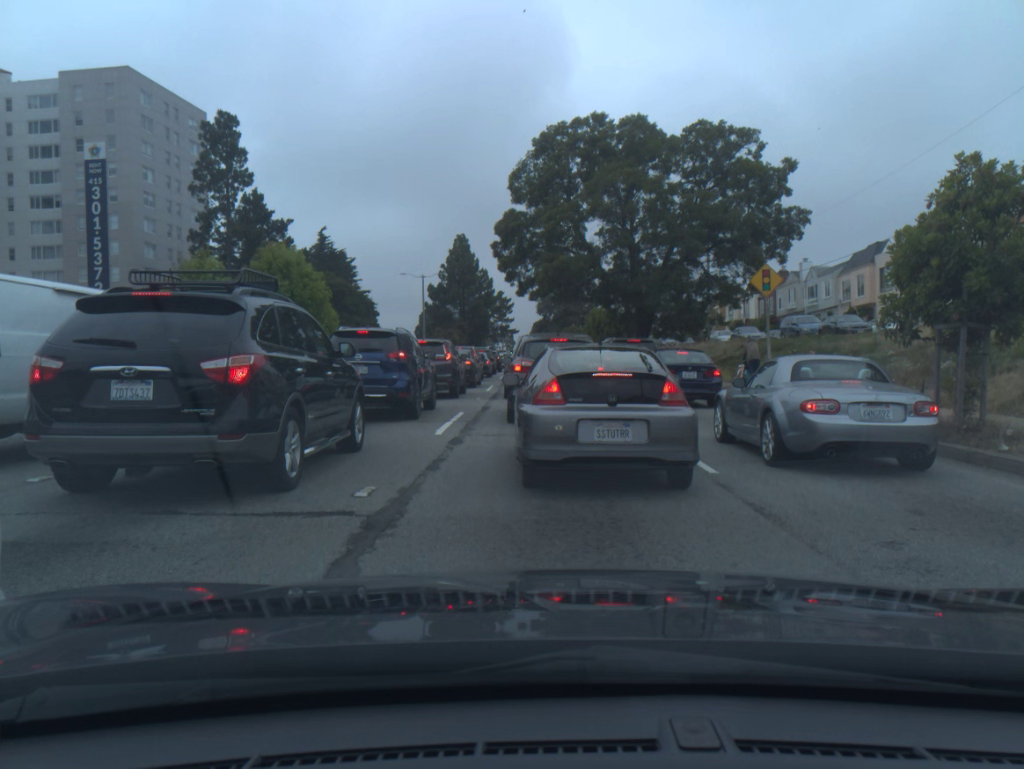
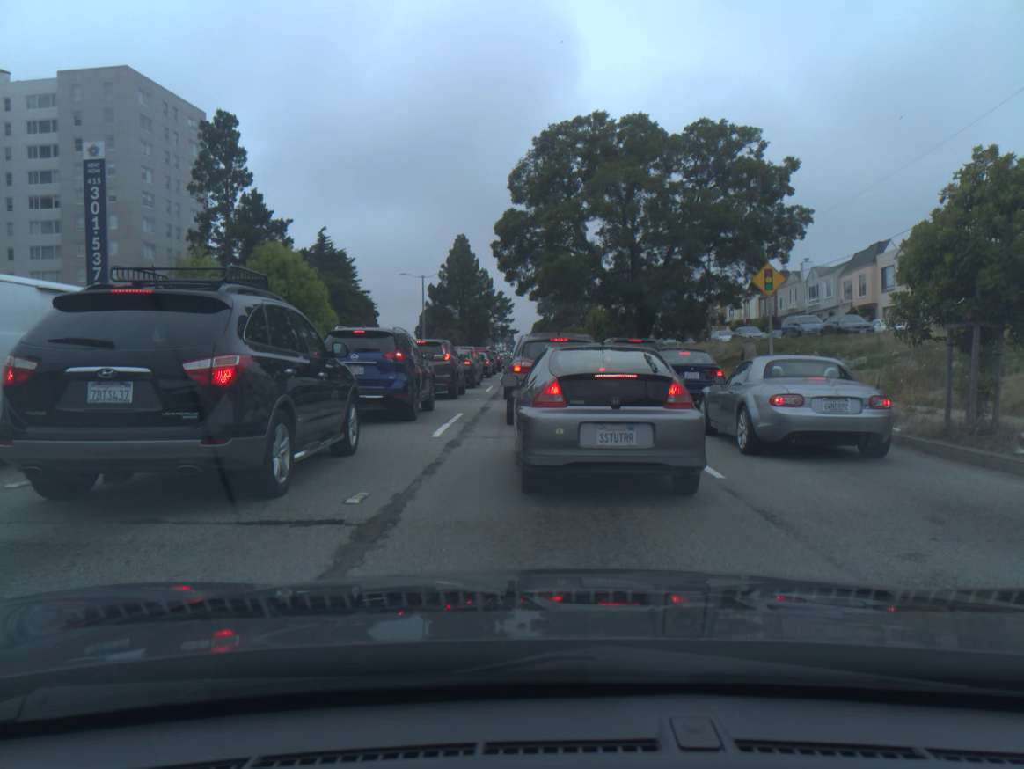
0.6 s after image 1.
(0.0, +0.3) m; 0°
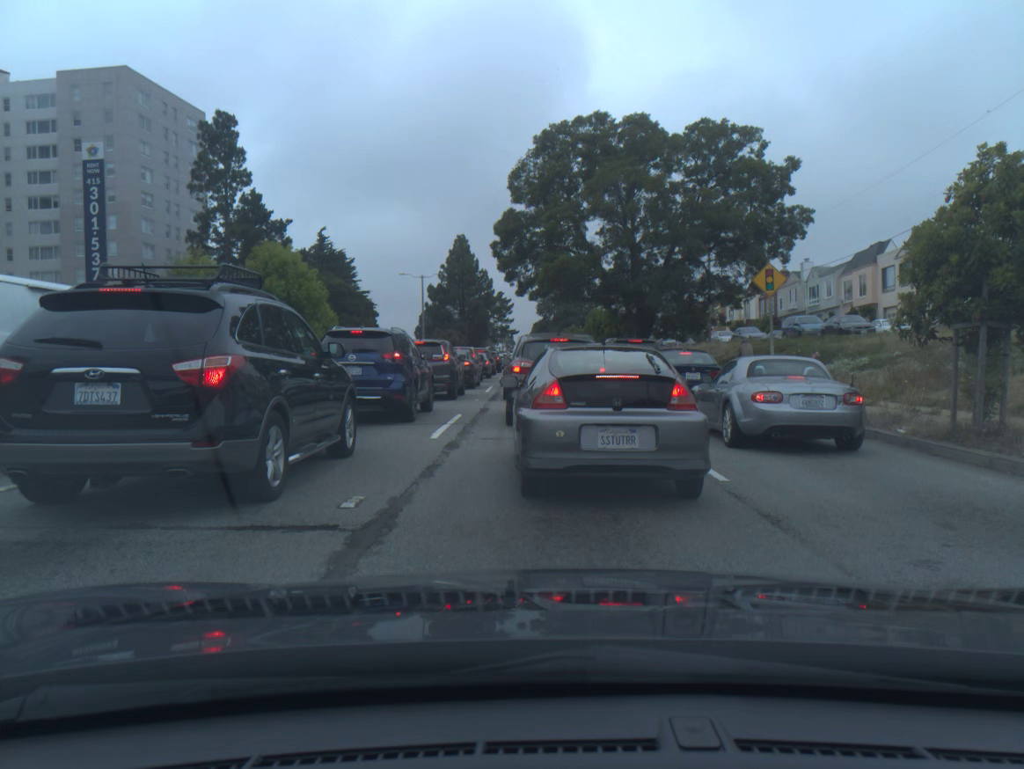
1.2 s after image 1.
(0.0, +0.2) m; 0°
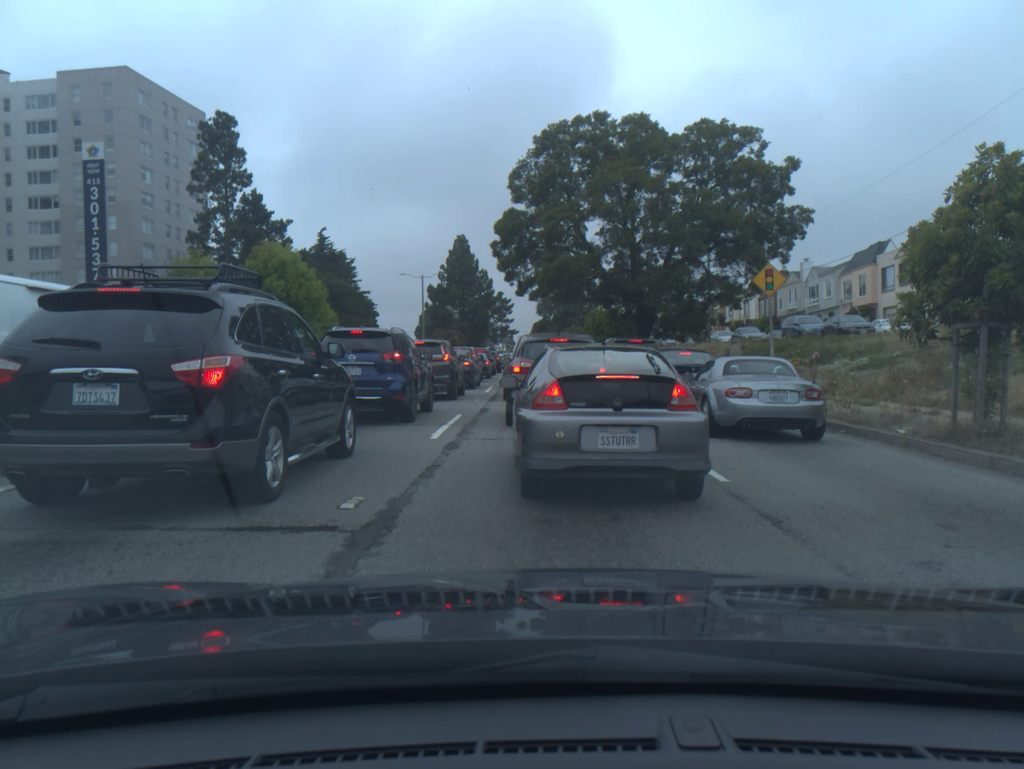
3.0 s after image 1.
(0.0, 0.0) m; 0°
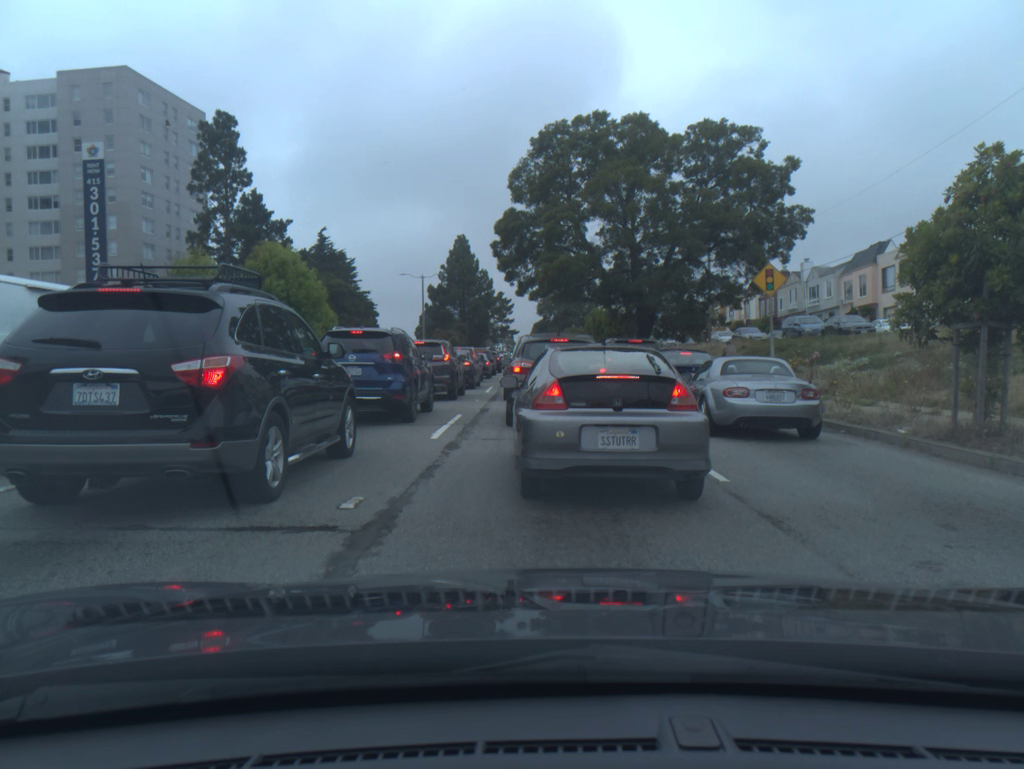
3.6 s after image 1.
(0.0, 0.0) m; 0°
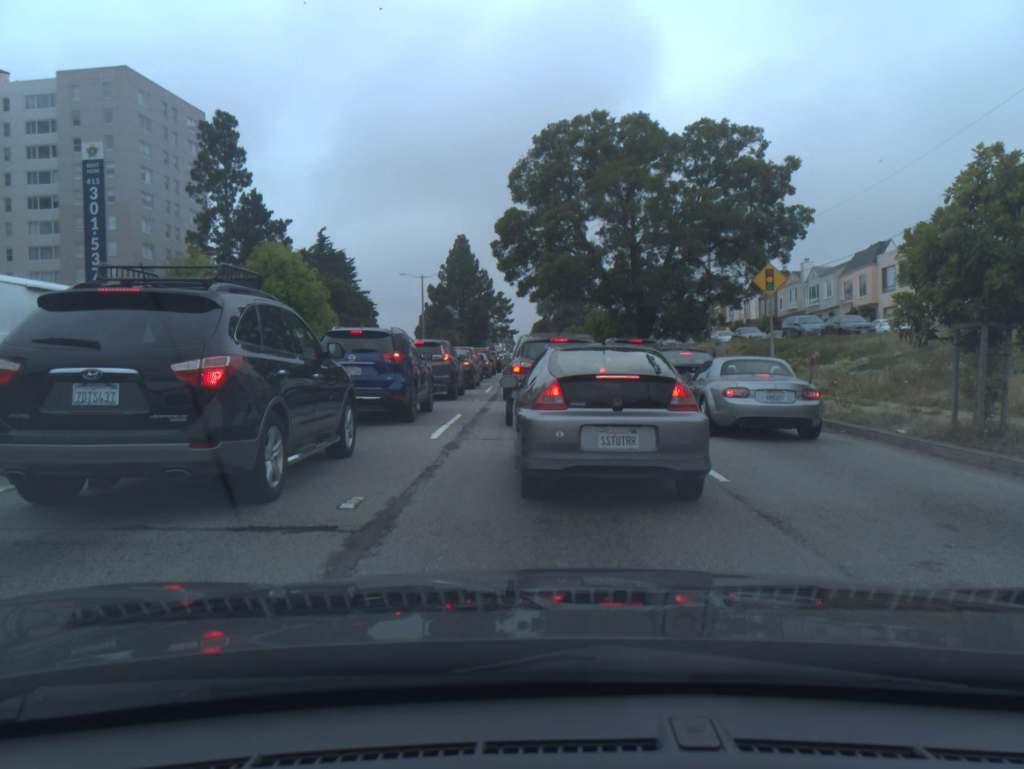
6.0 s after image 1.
(0.0, 0.0) m; 0°
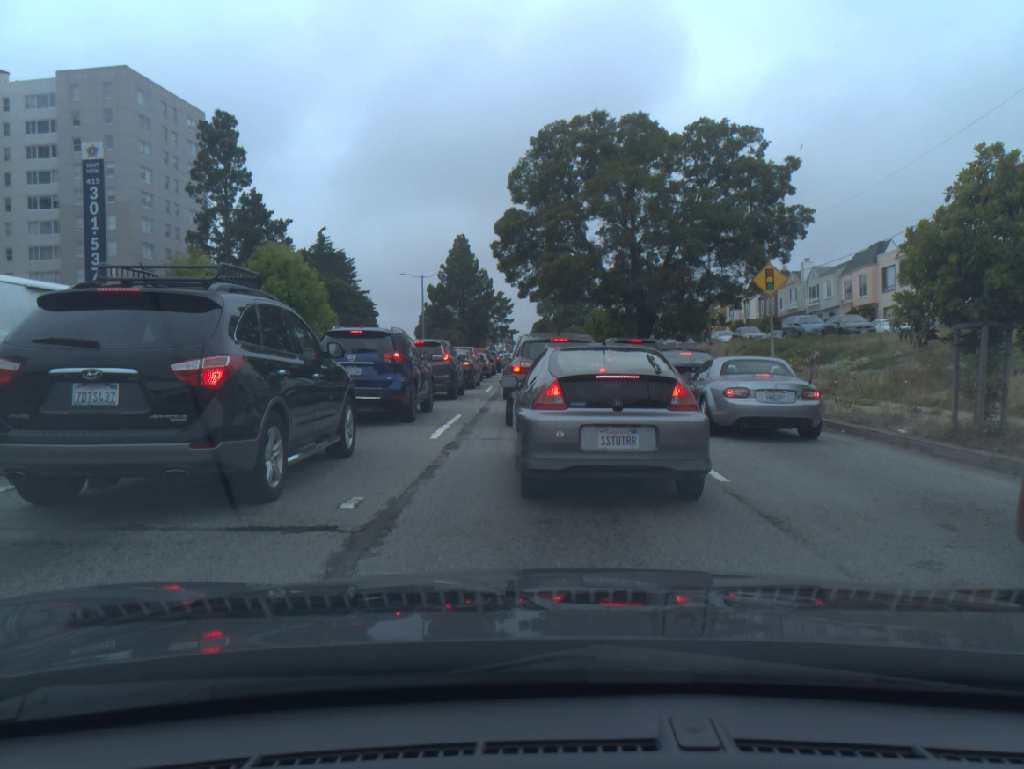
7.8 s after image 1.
(0.0, 0.0) m; 0°
